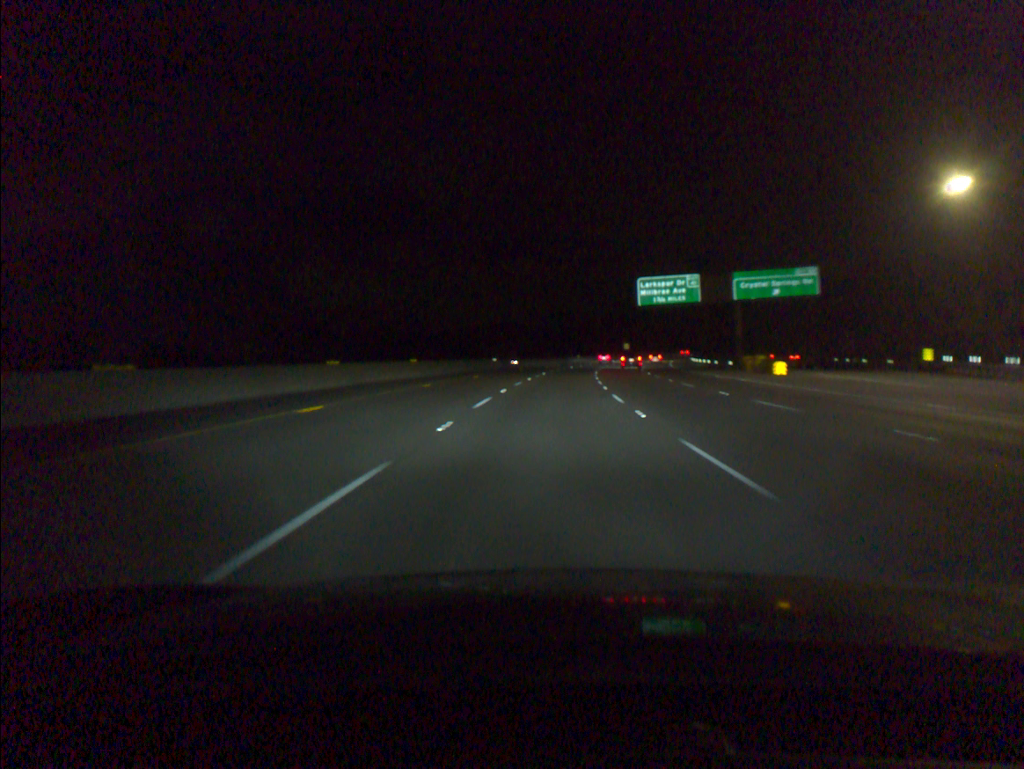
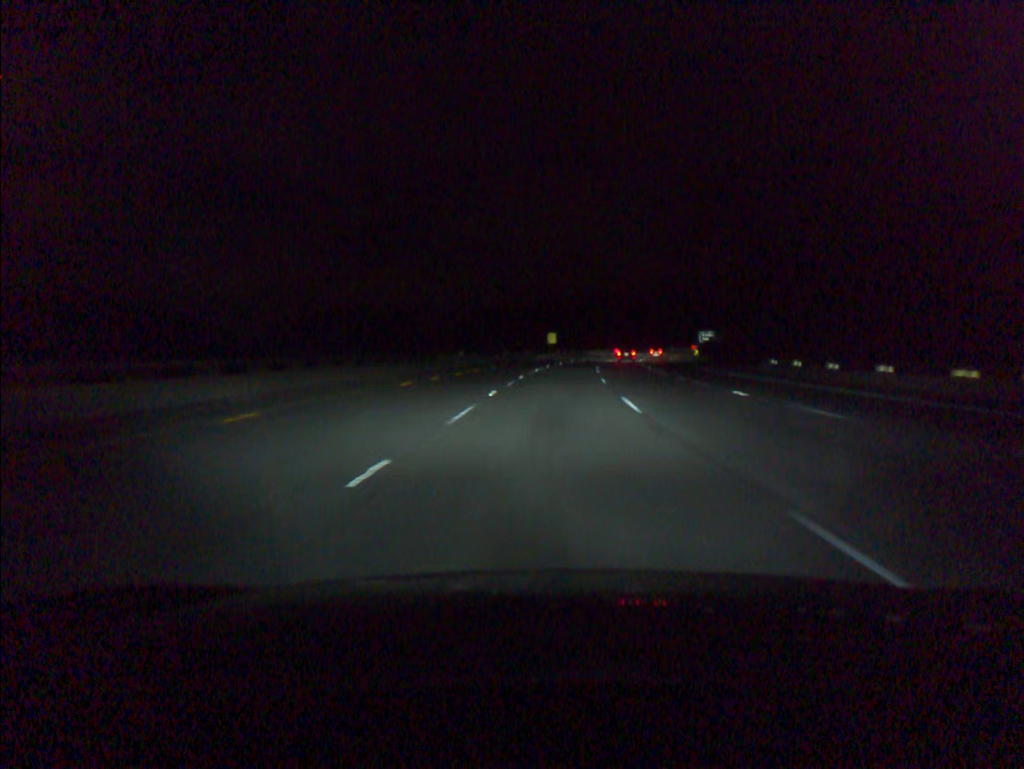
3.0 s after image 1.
(+5.7, +90.8) m; +7°
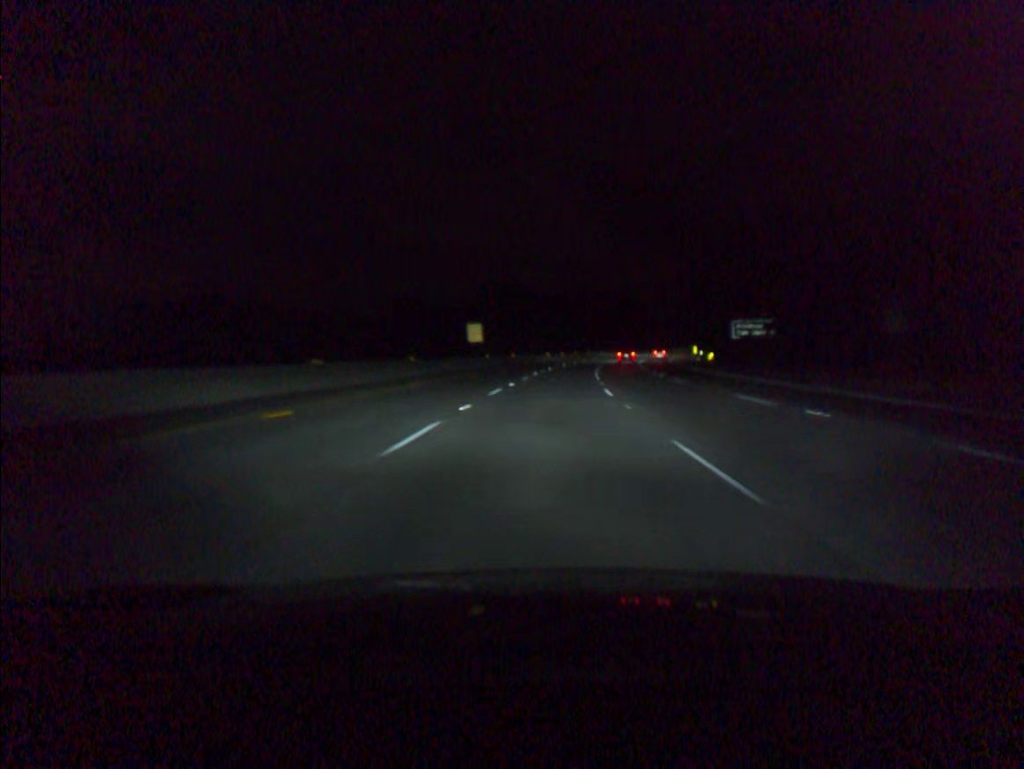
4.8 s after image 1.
(+2.3, +54.7) m; +4°
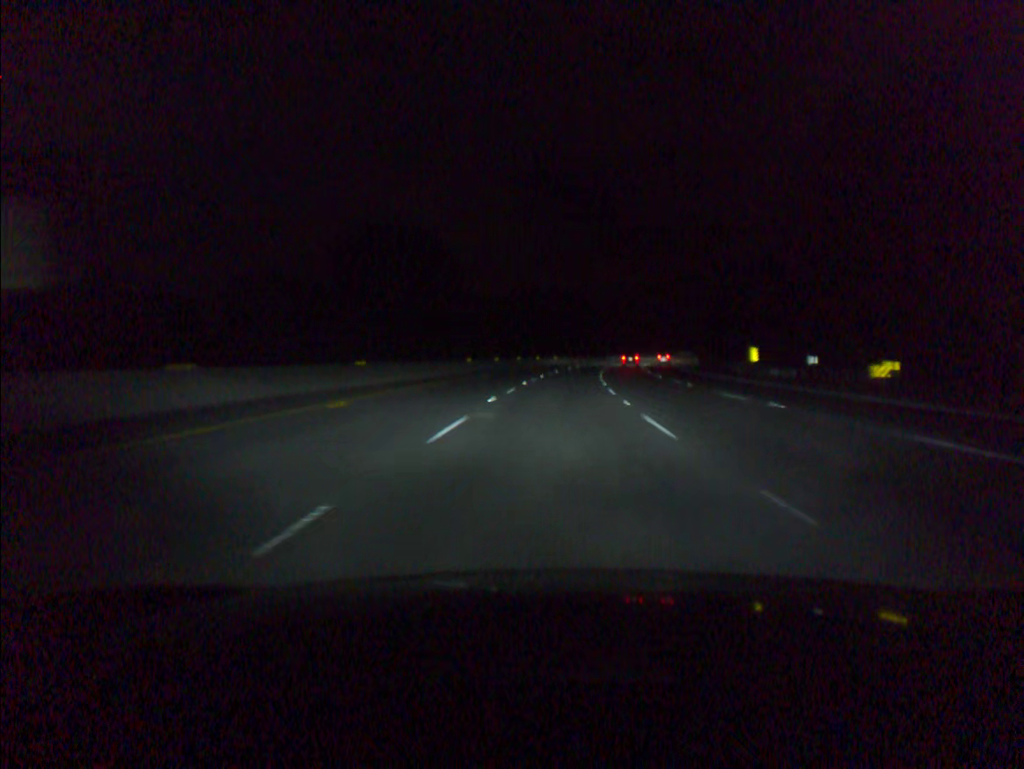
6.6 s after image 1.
(+2.1, +54.6) m; +4°
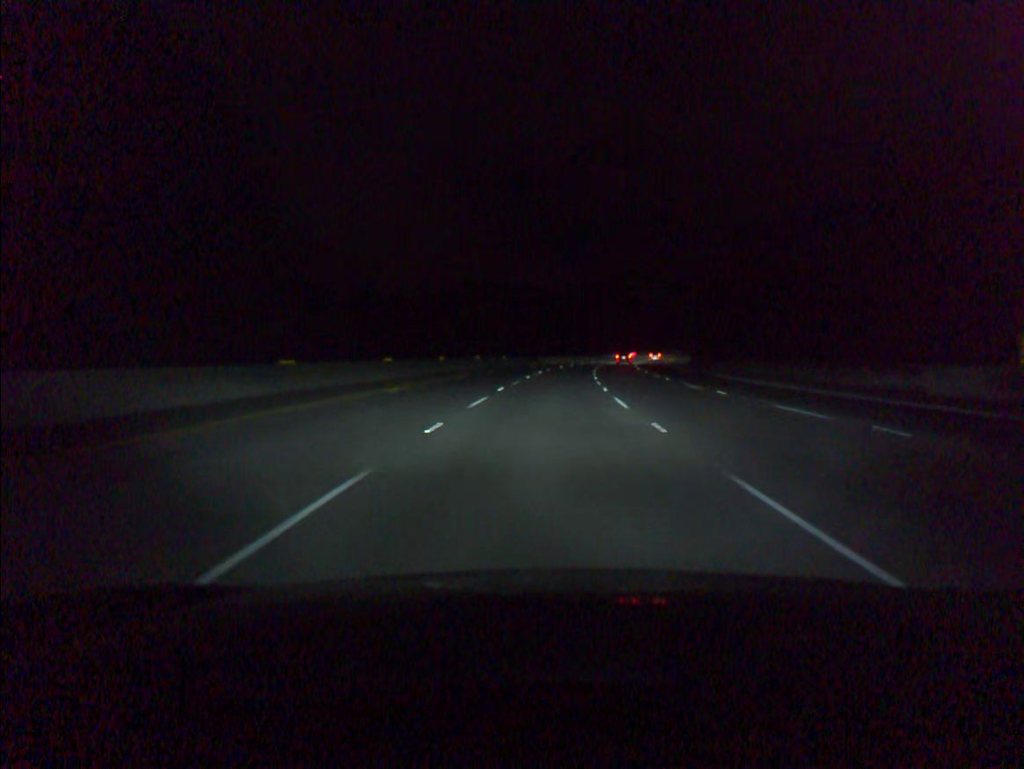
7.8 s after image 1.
(+1.1, +36.5) m; +3°
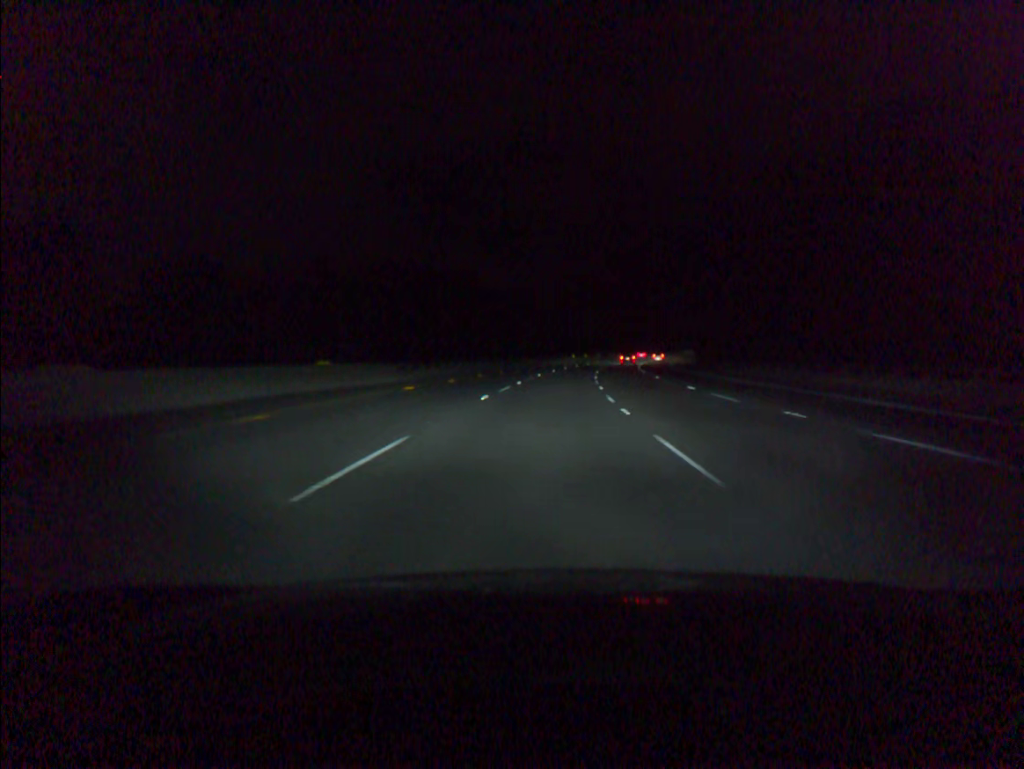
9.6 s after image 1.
(+2.1, +54.7) m; +4°
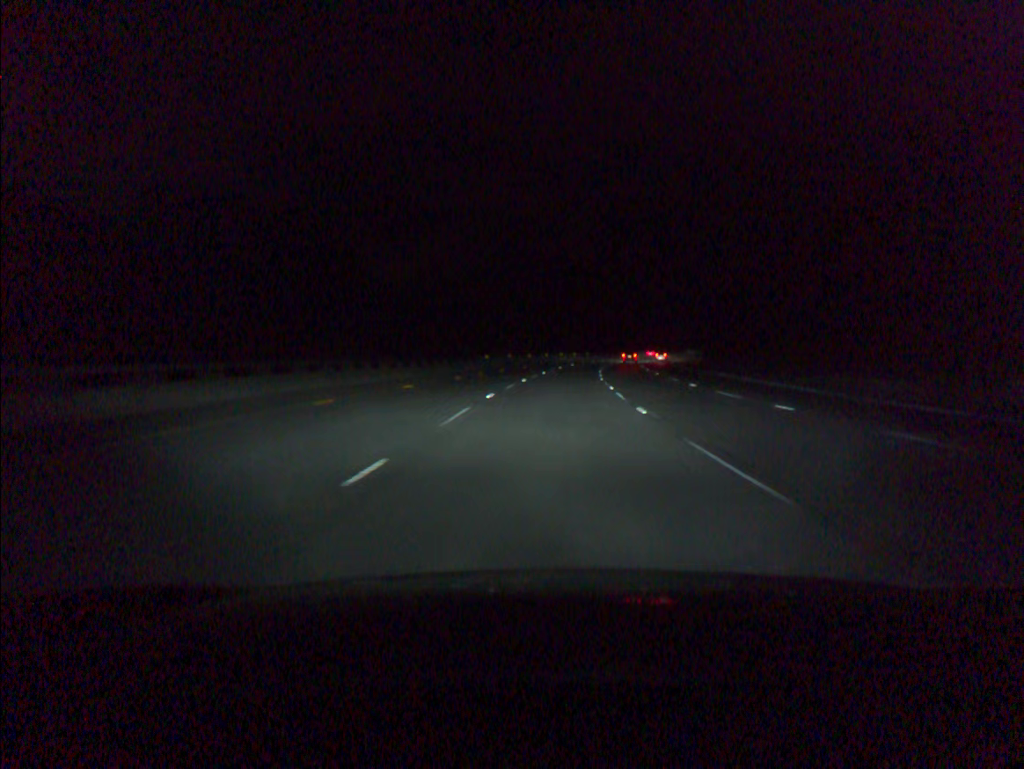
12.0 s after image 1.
(+3.6, +72.9) m; +6°
